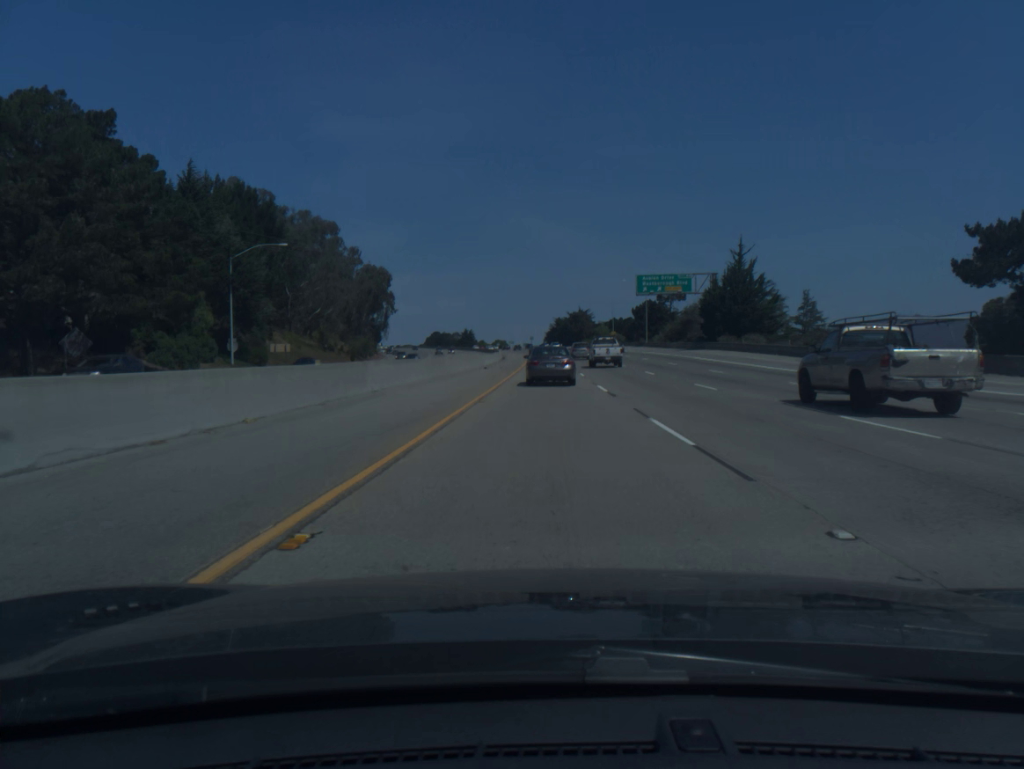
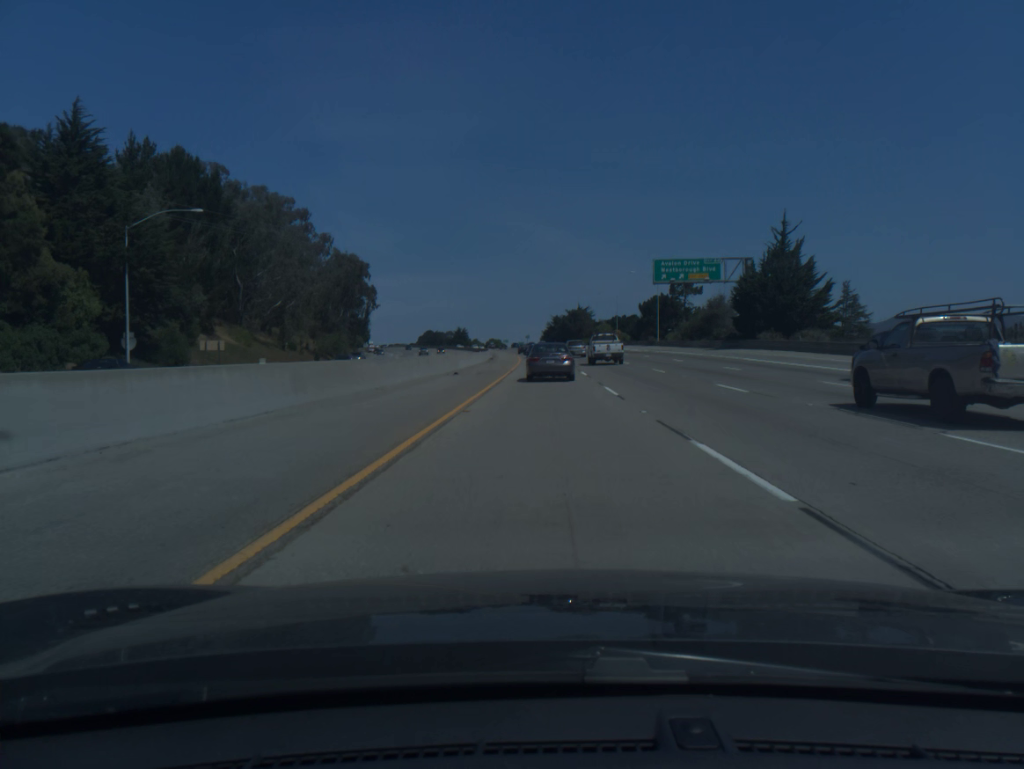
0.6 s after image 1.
(0.0, +18.4) m; 0°
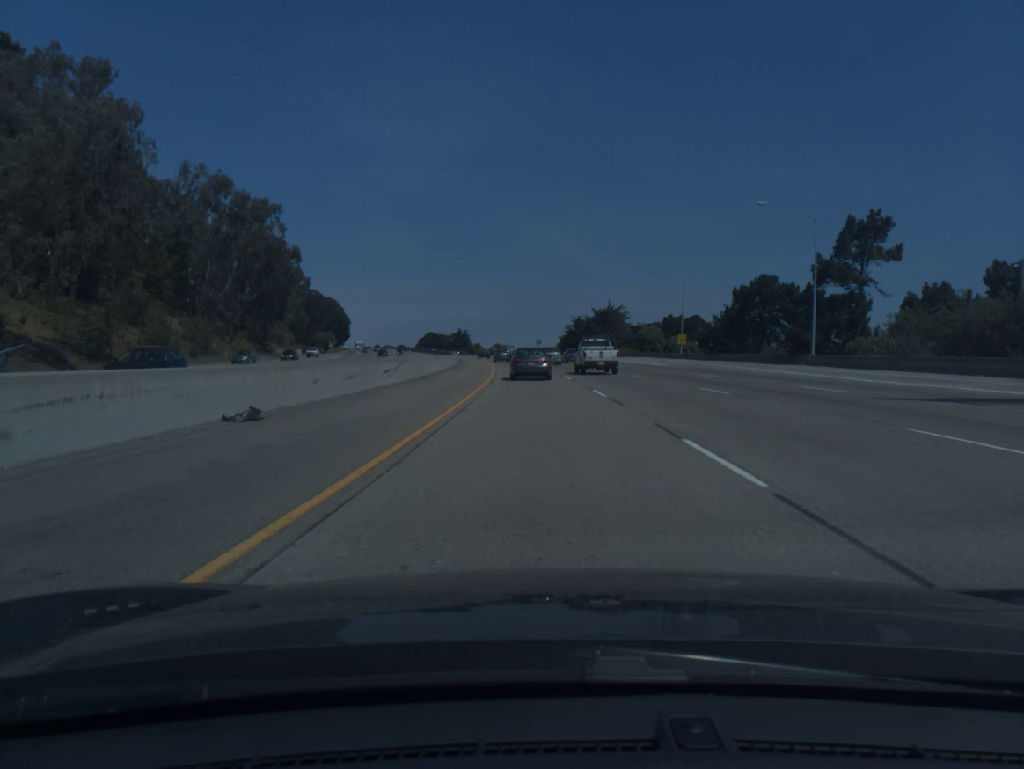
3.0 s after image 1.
(-0.2, +72.0) m; -1°
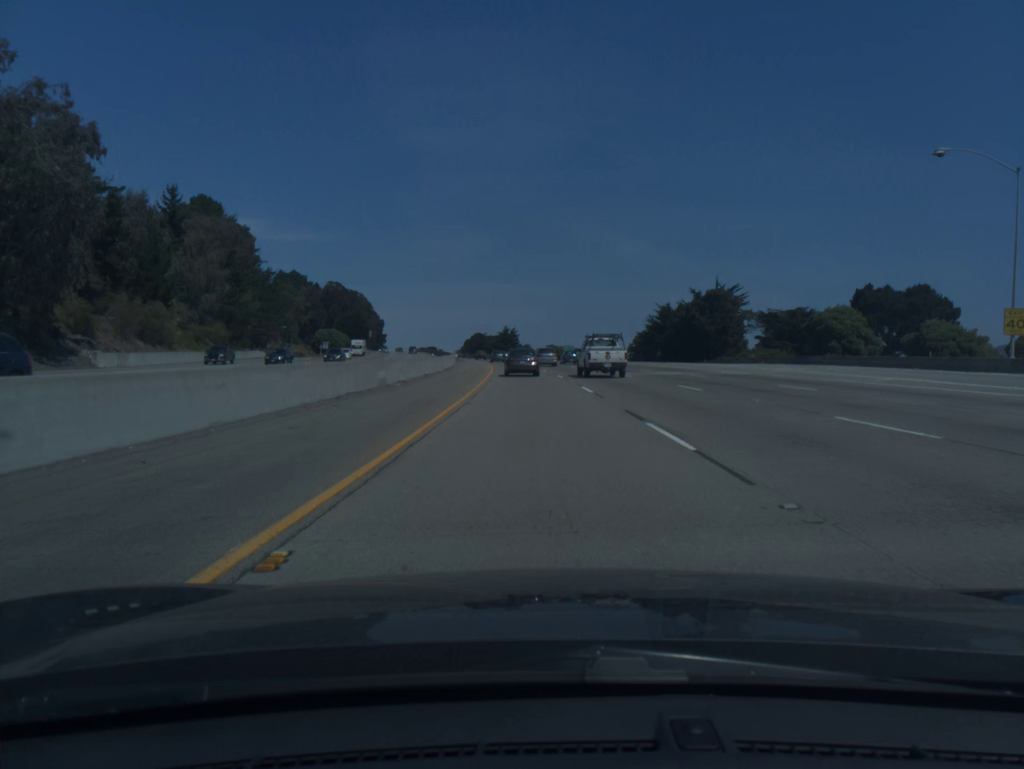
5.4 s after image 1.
(-2.4, +69.9) m; -4°
